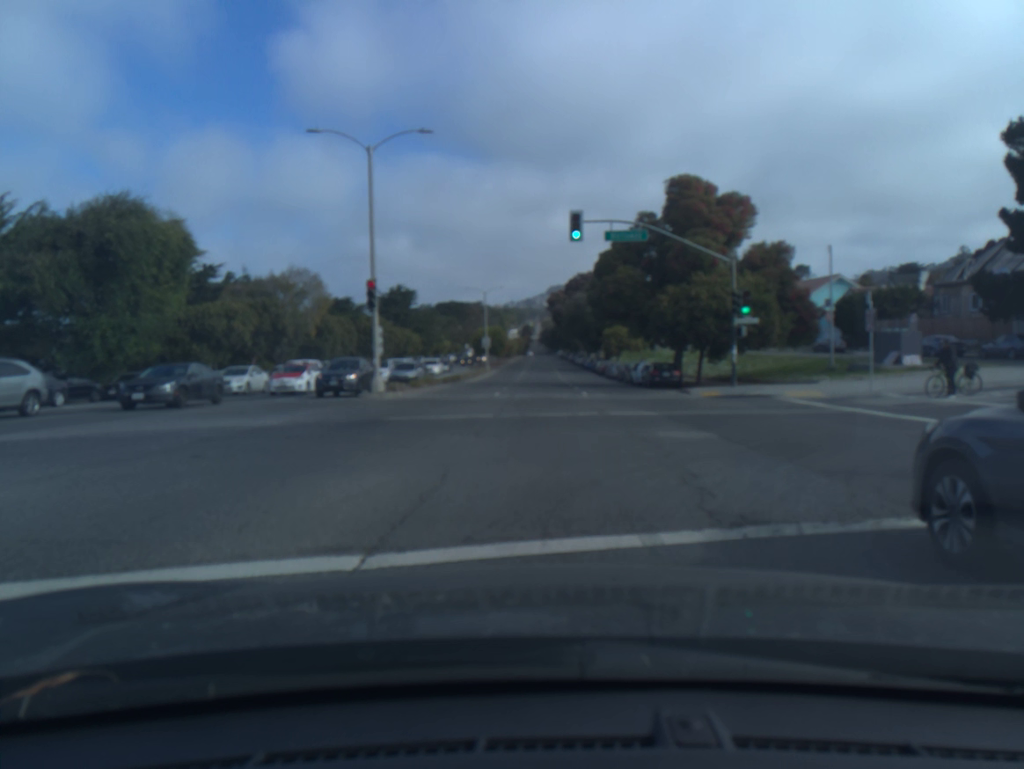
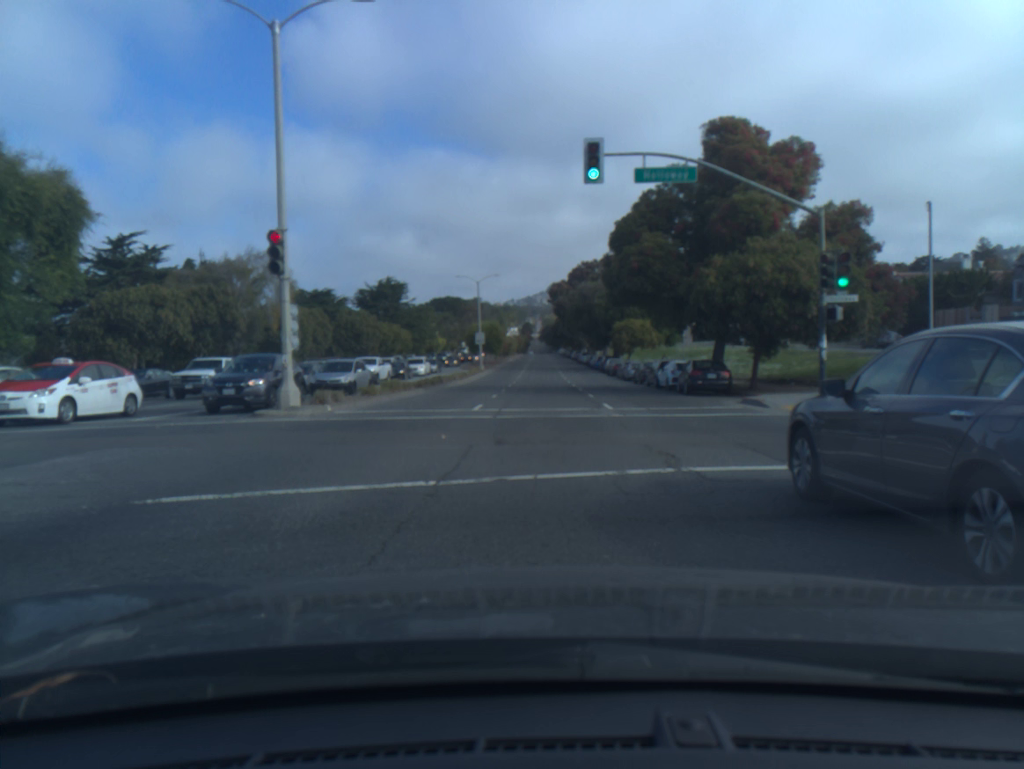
(+0.1, +10.1) m; +1°
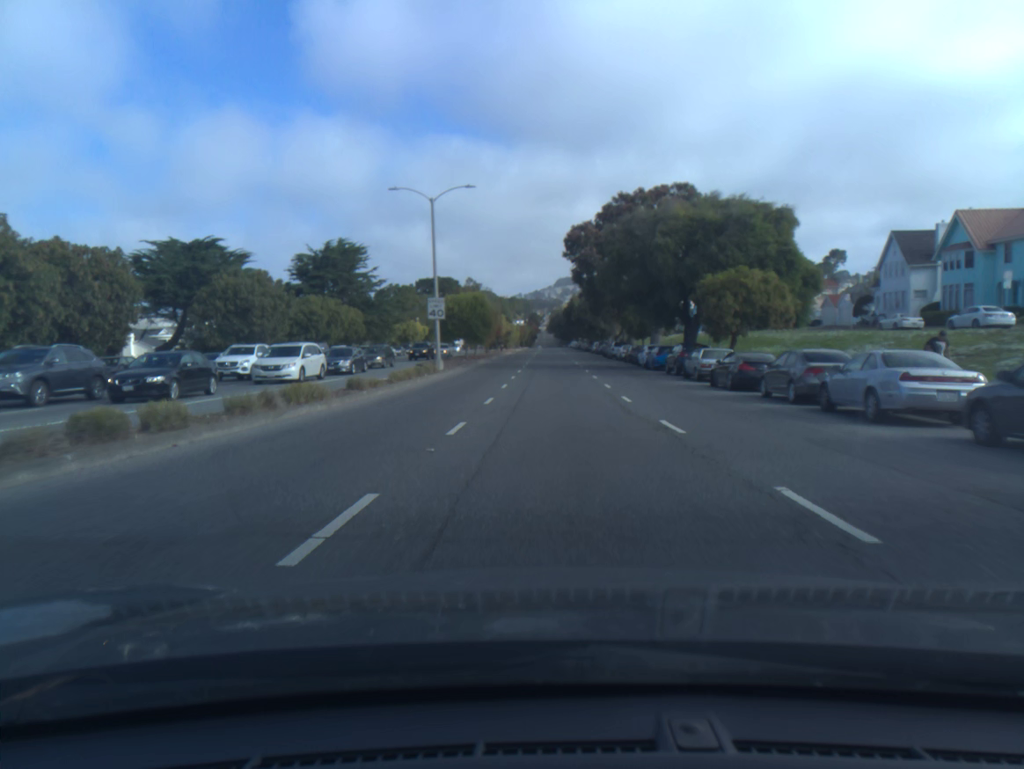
(-0.4, +37.9) m; -1°
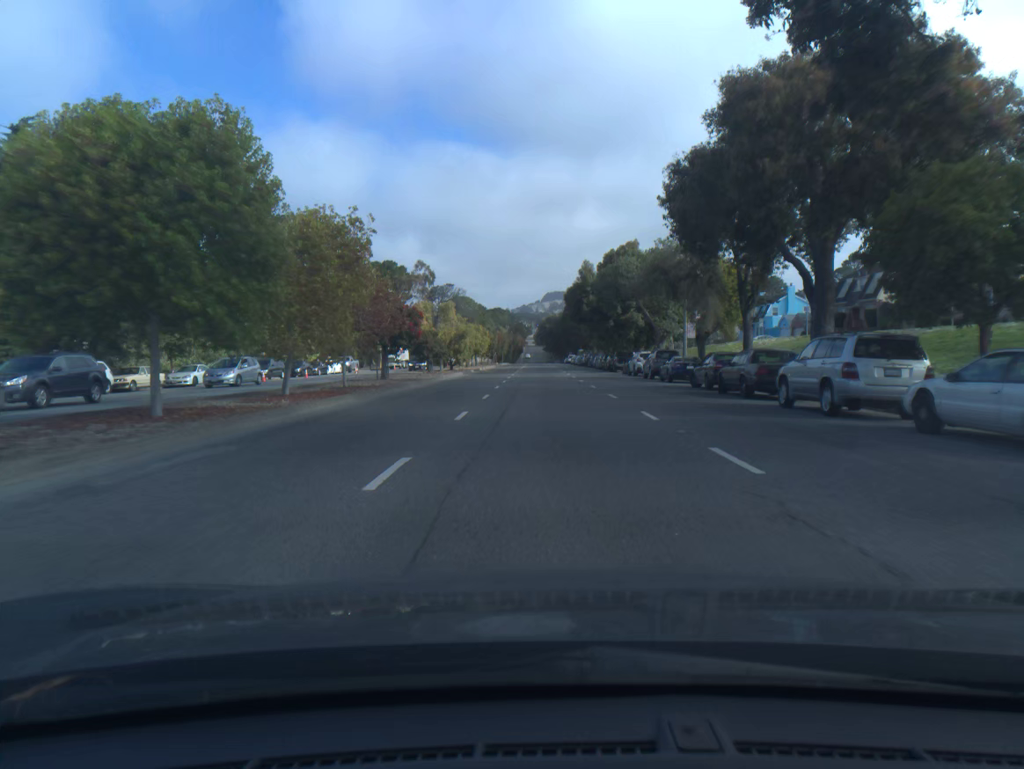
(+0.5, +56.1) m; +1°
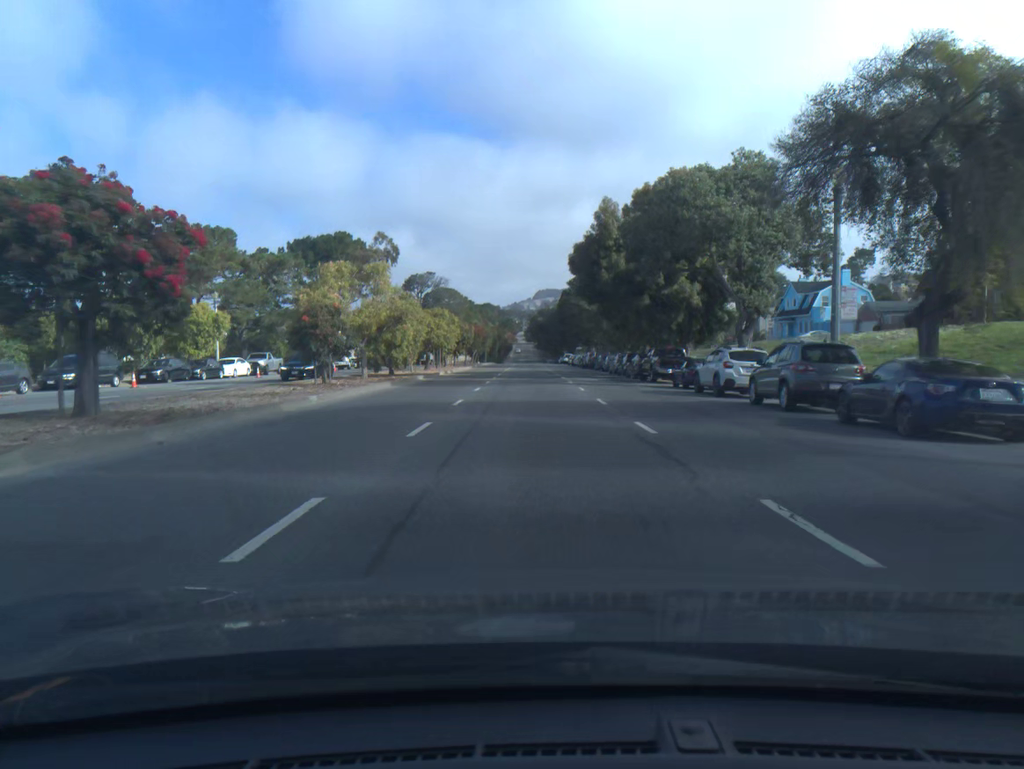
(+0.1, +24.5) m; +1°
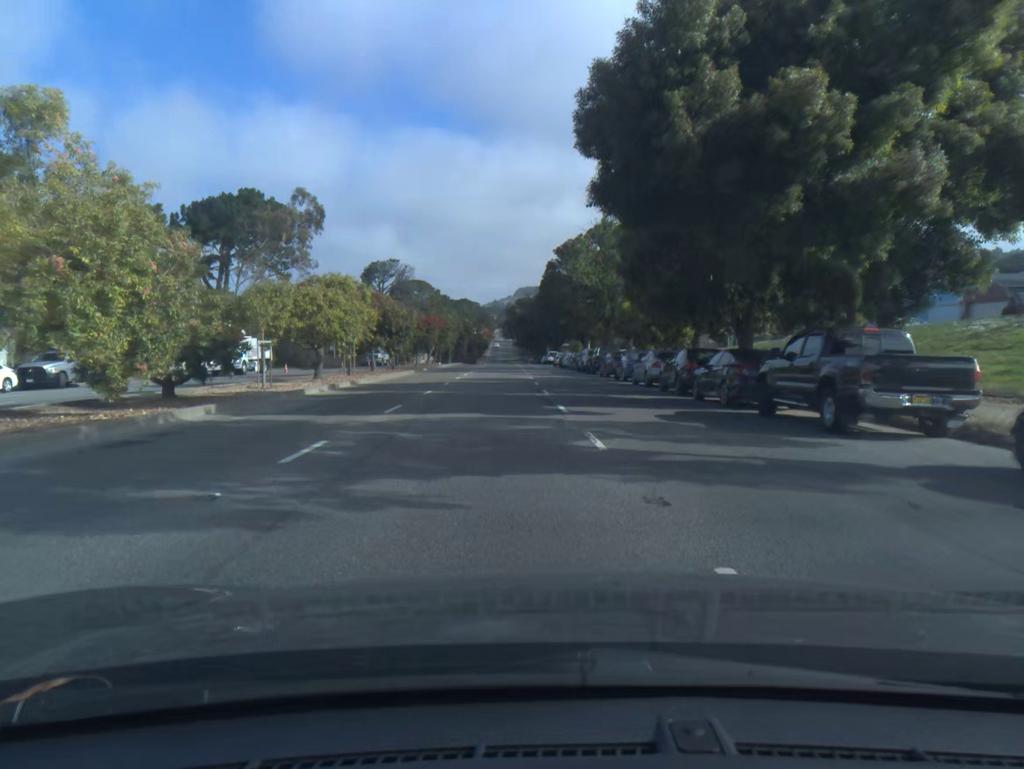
(+0.3, +24.6) m; +1°
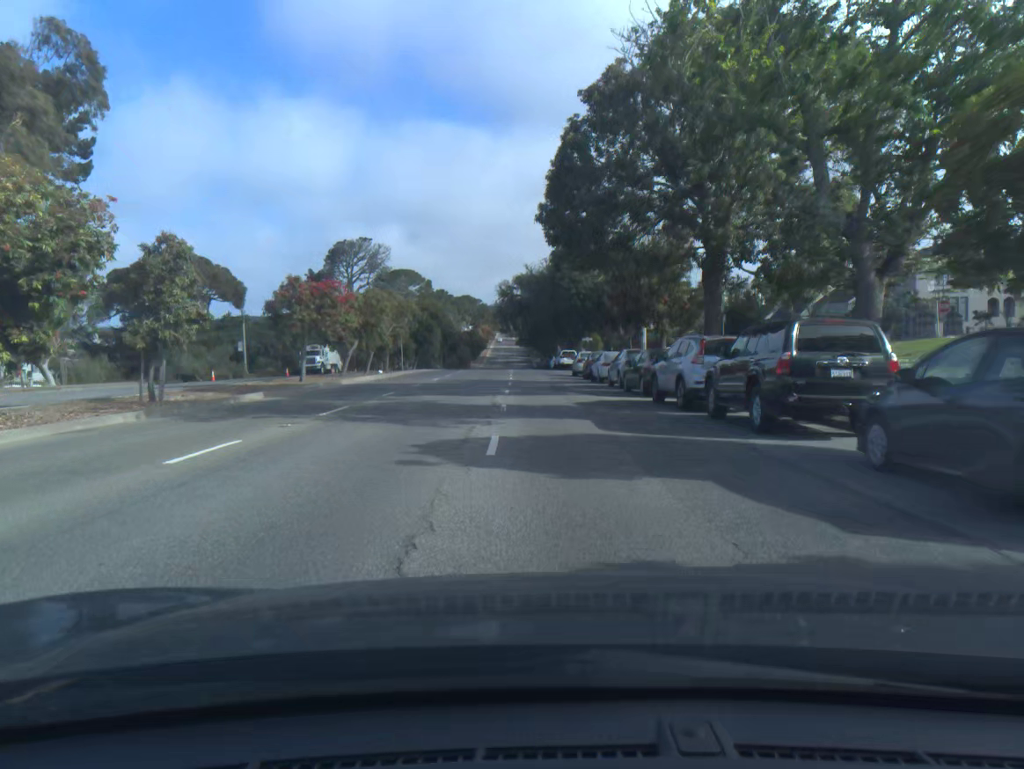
(0.0, +36.5) m; -1°
